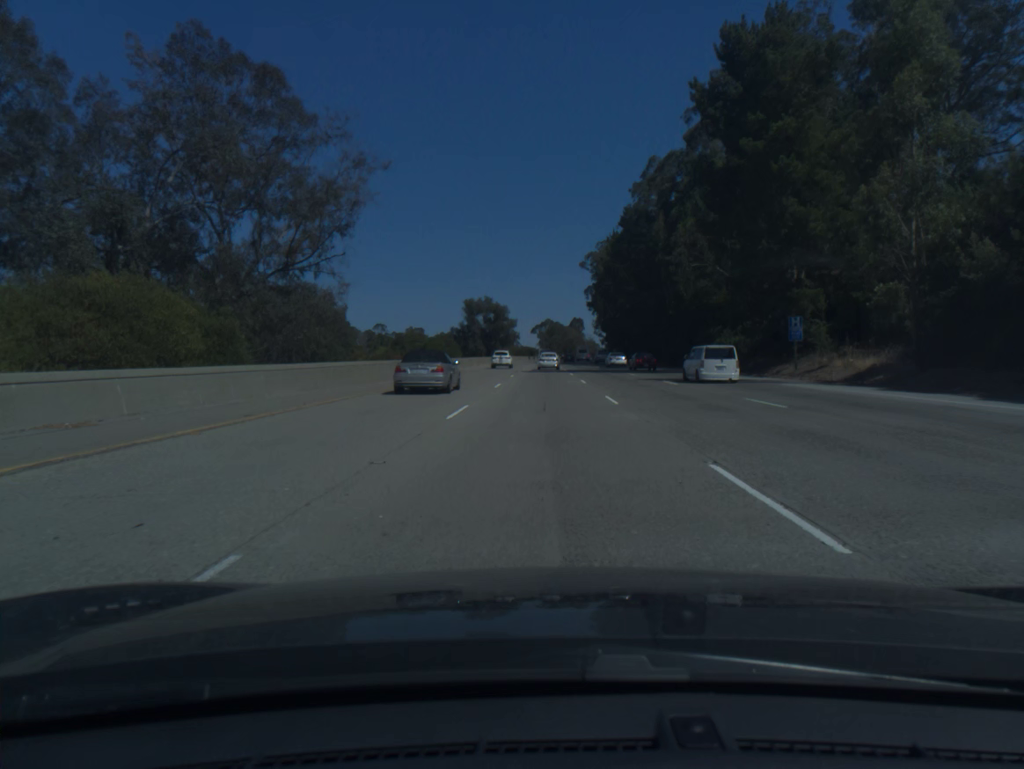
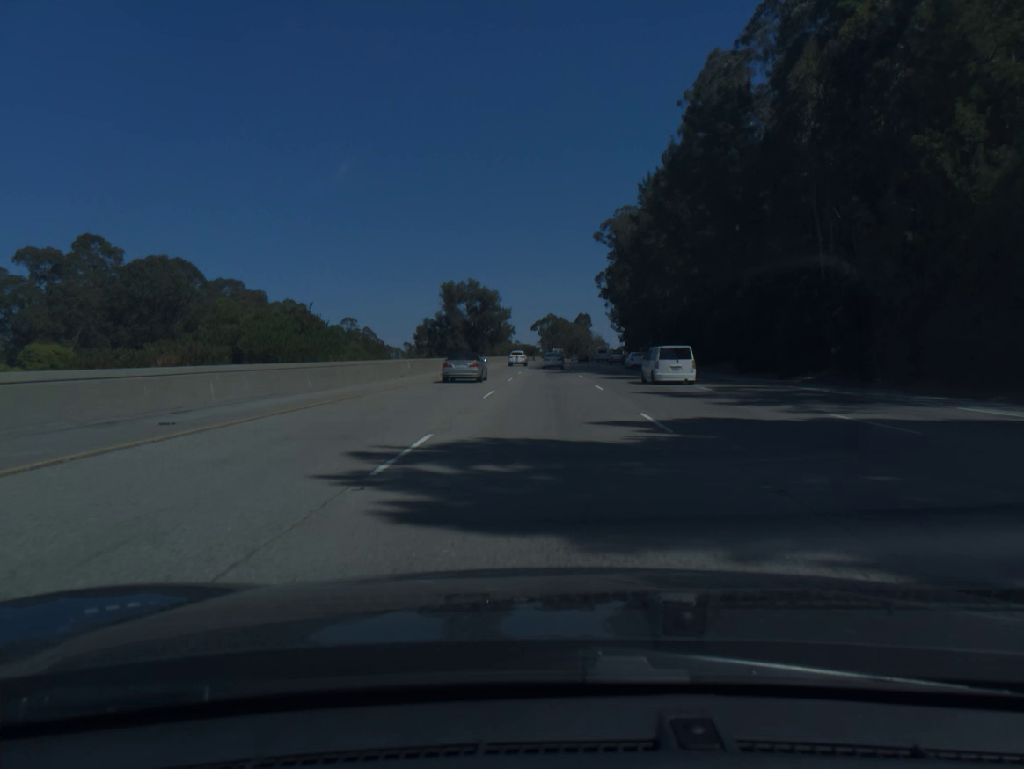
(-0.1, +50.9) m; 0°
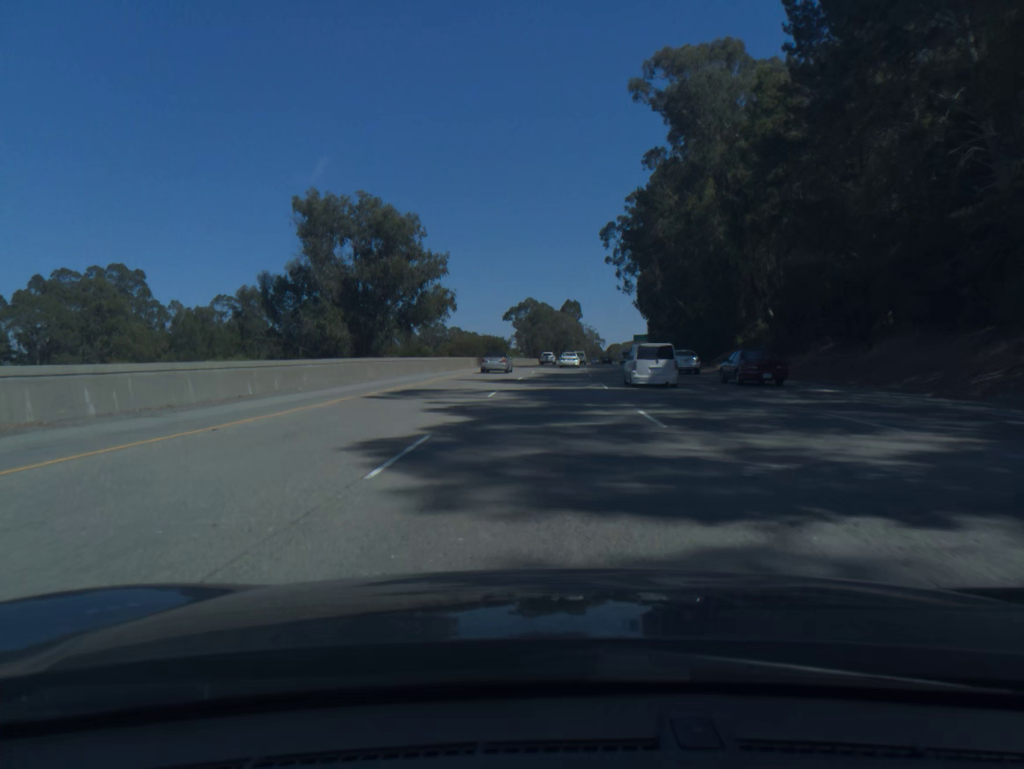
(+0.9, +86.6) m; +2°
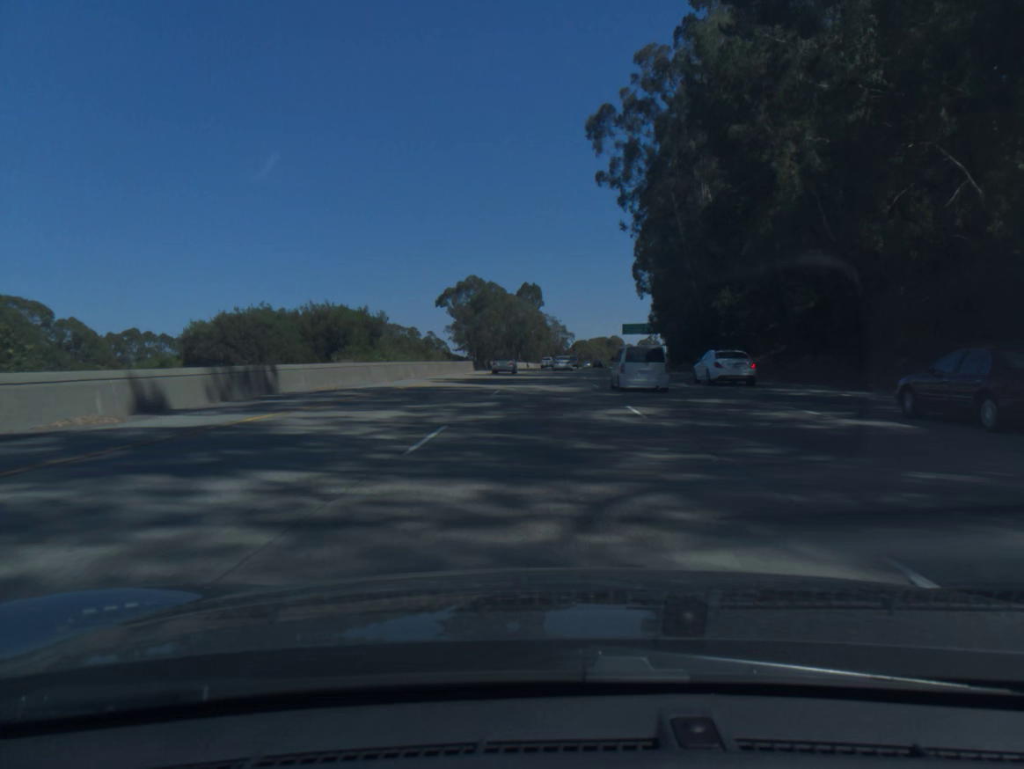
(+2.0, +70.8) m; +3°
